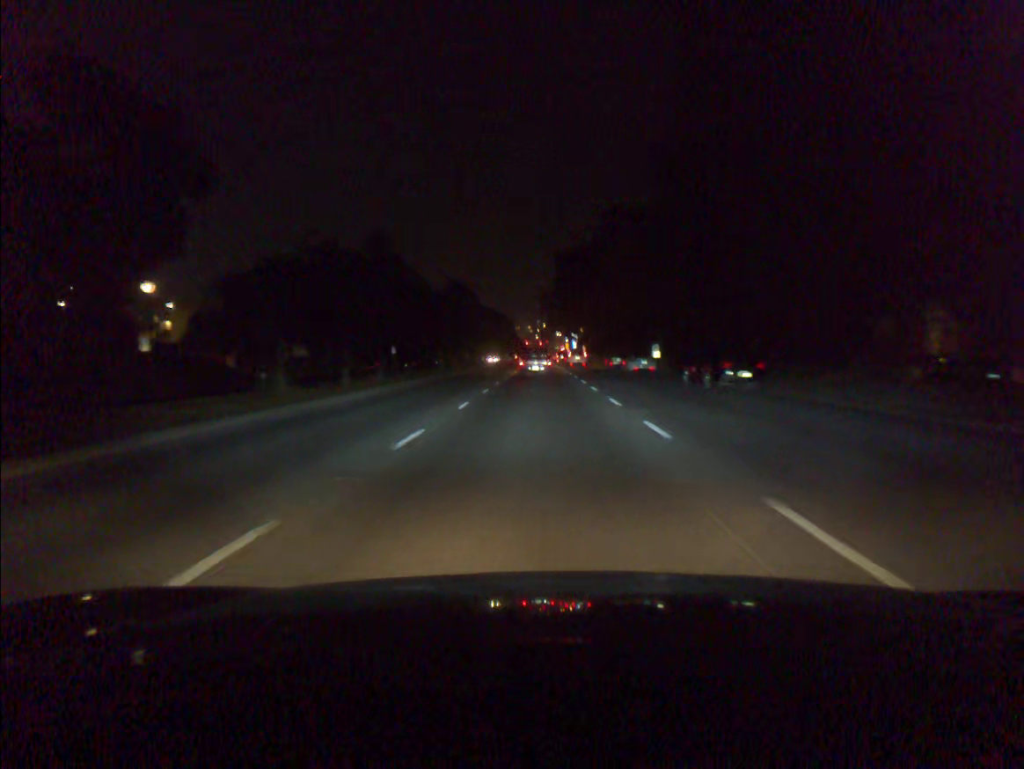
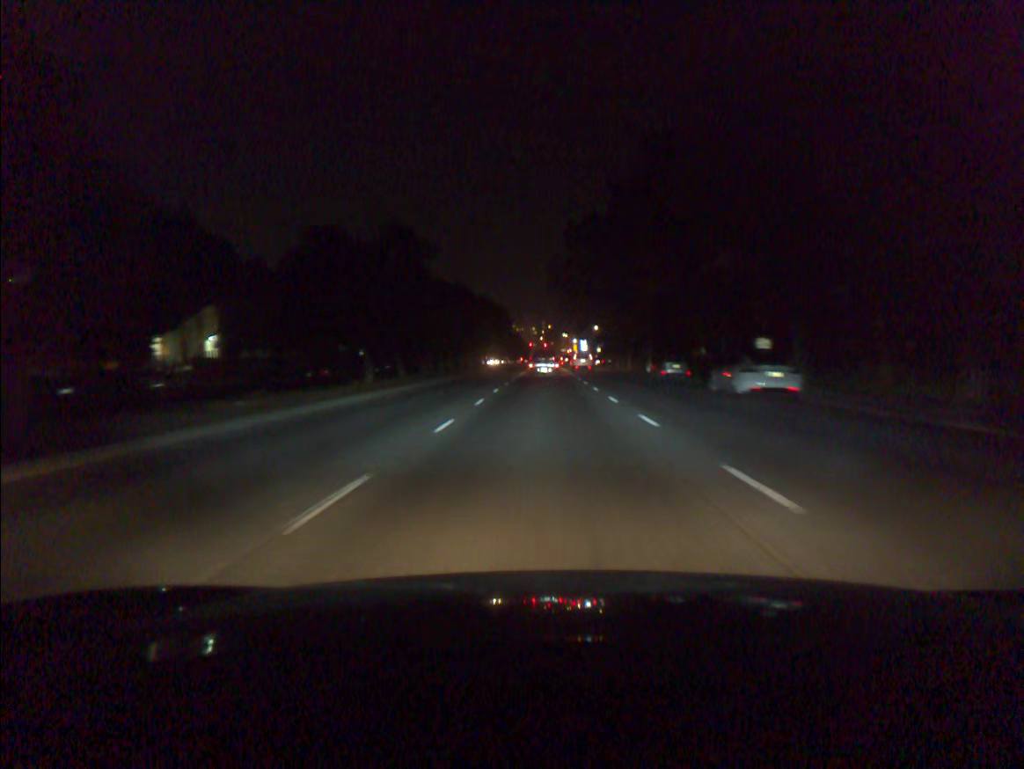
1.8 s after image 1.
(-0.2, +26.8) m; -1°
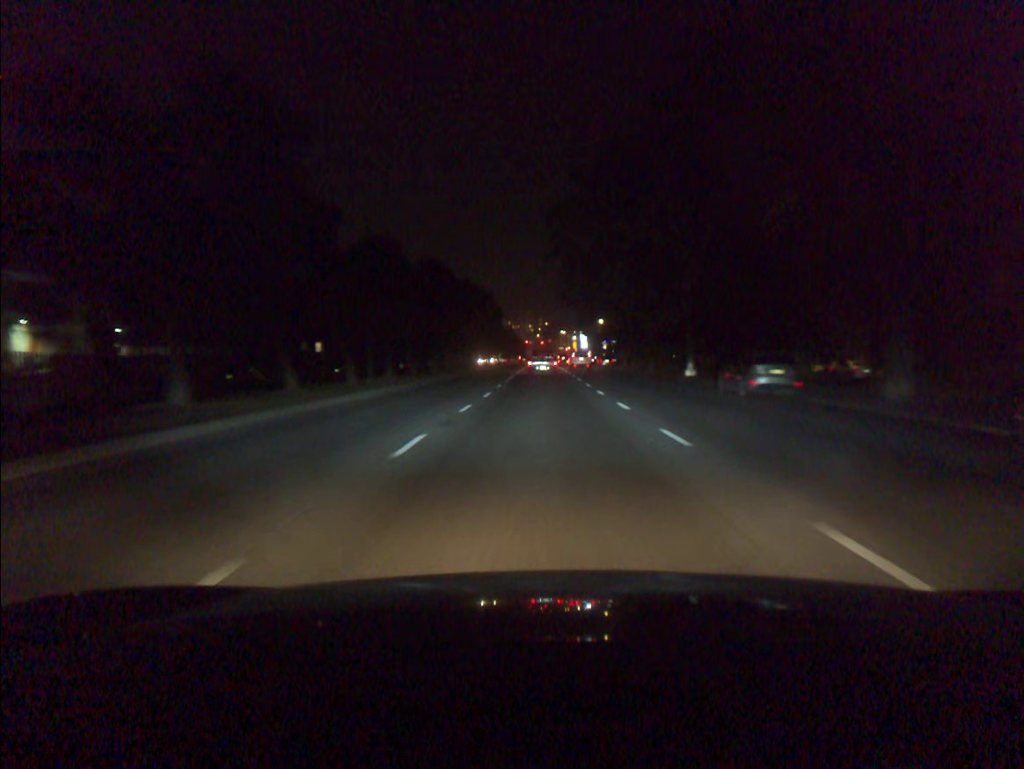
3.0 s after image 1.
(0.0, +17.8) m; 0°
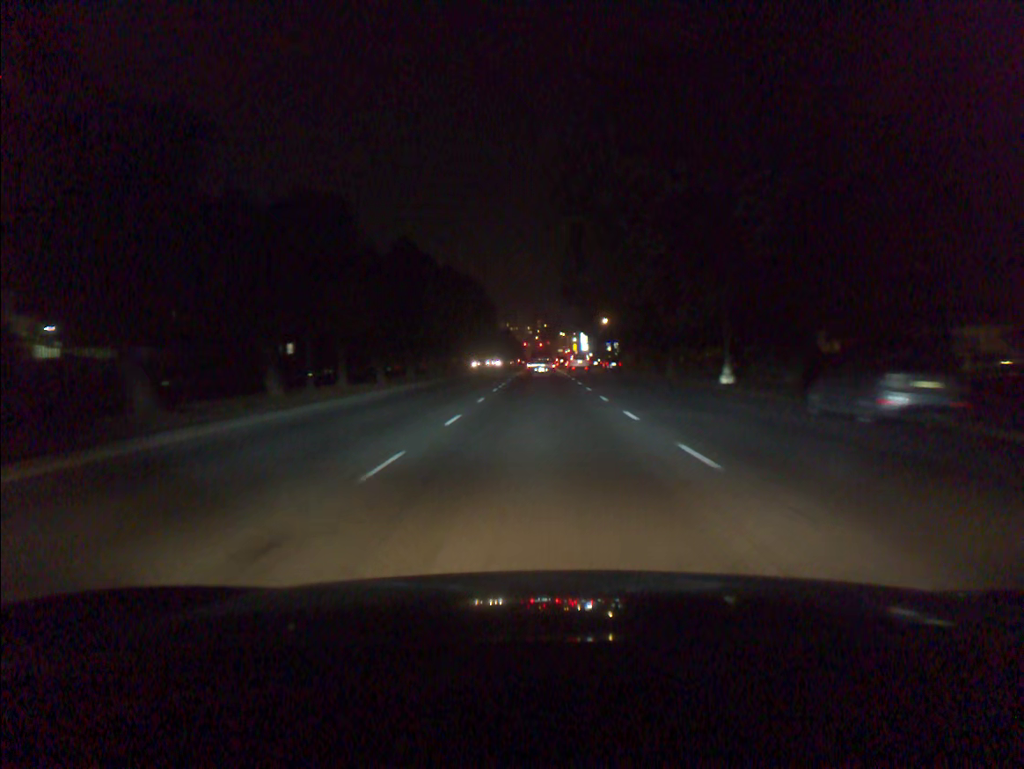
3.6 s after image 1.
(0.0, +9.0) m; 0°
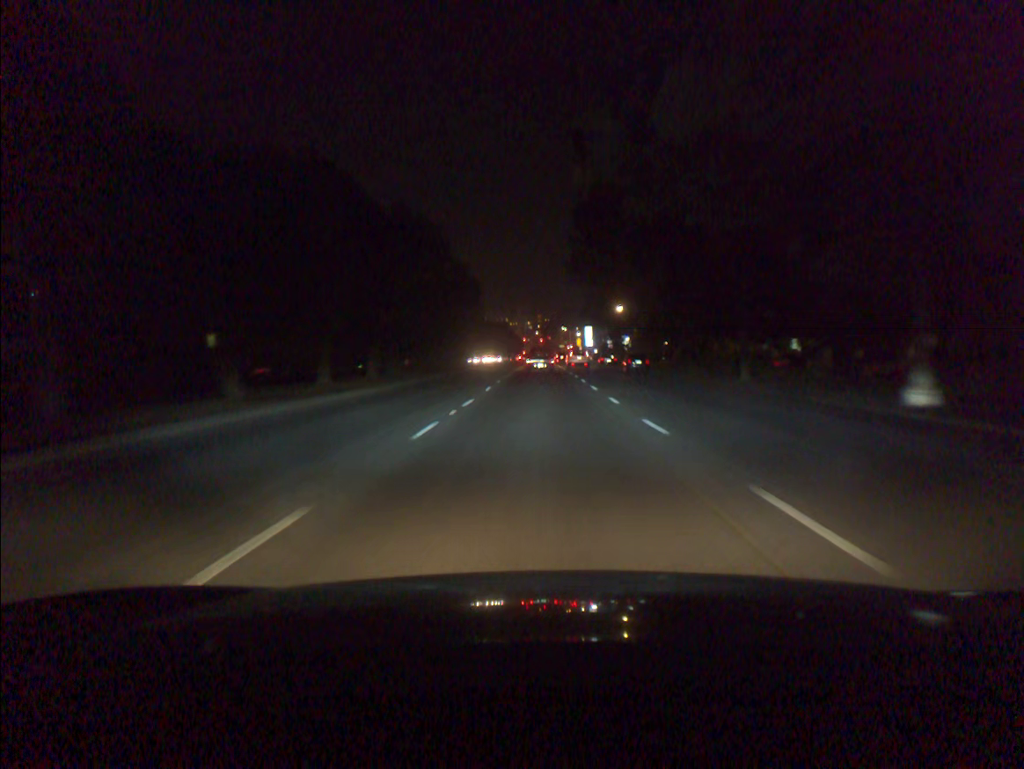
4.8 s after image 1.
(0.0, +18.1) m; 0°
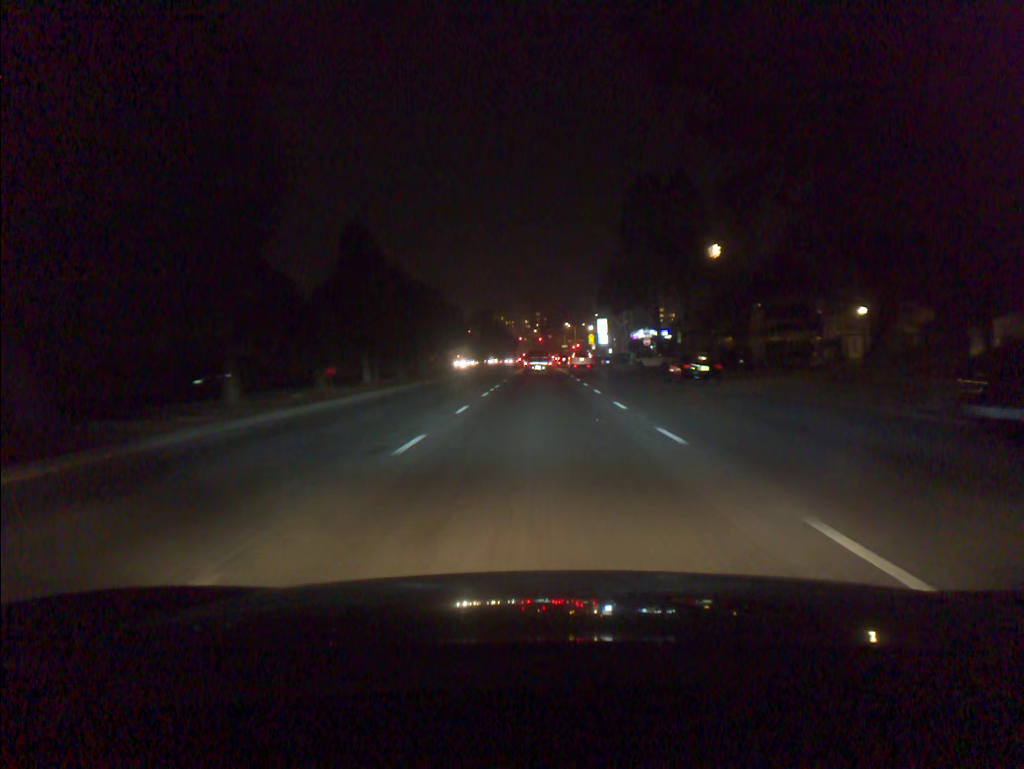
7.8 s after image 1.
(-0.1, +45.1) m; 0°
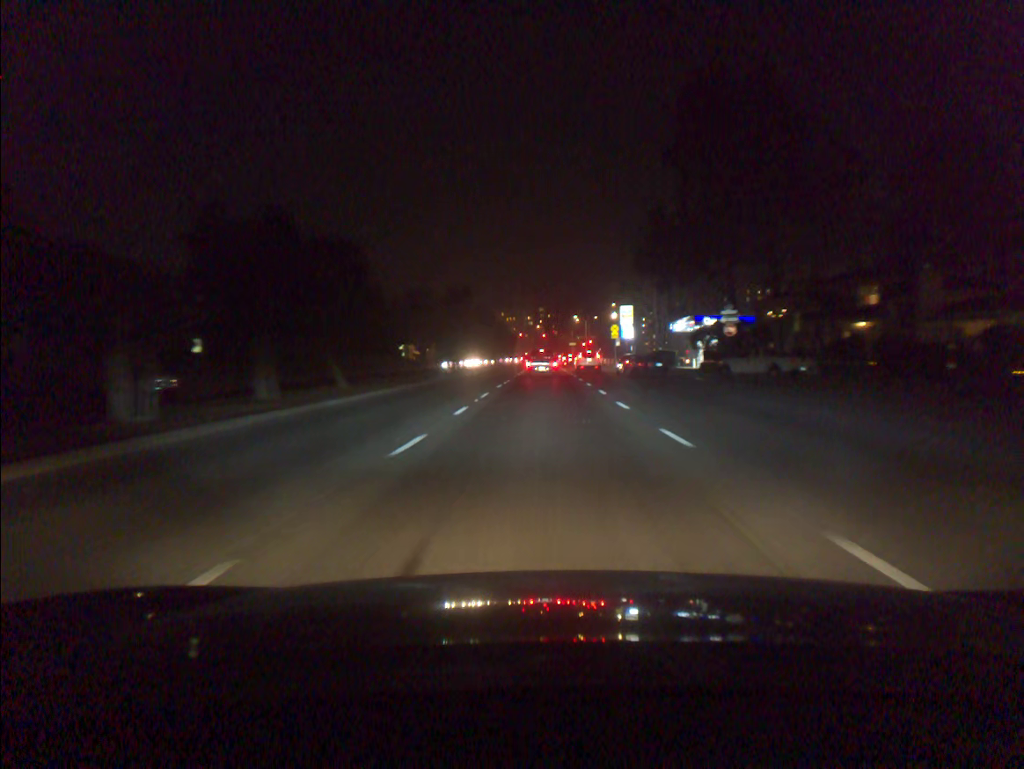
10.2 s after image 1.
(-0.1, +35.9) m; 0°
